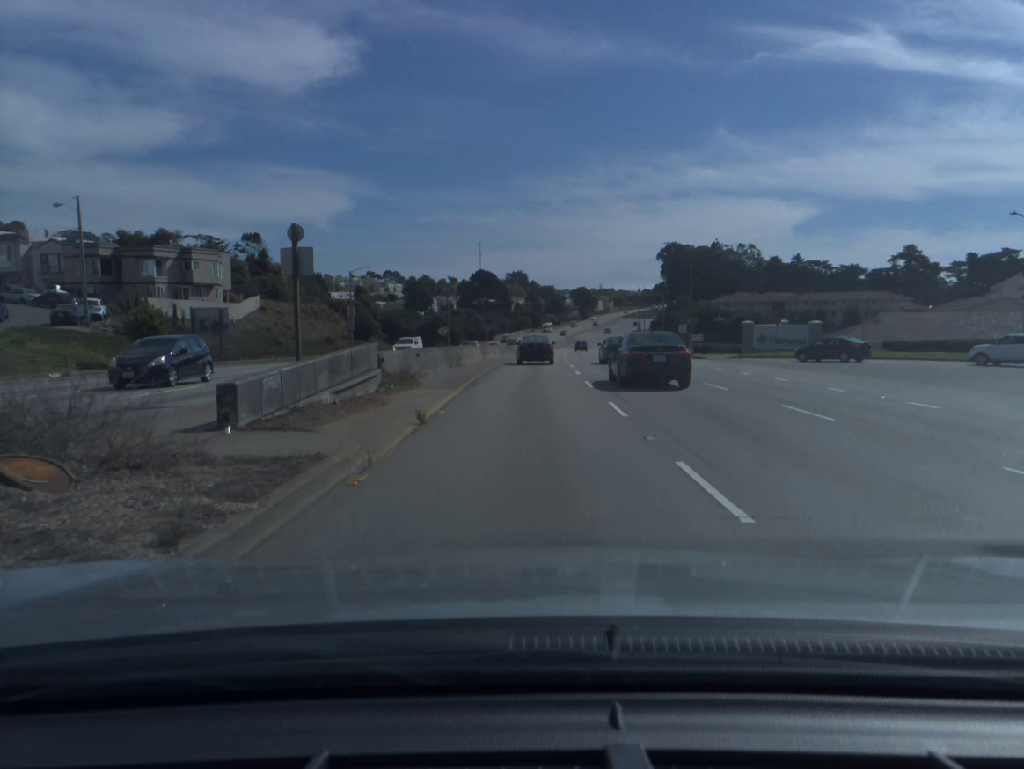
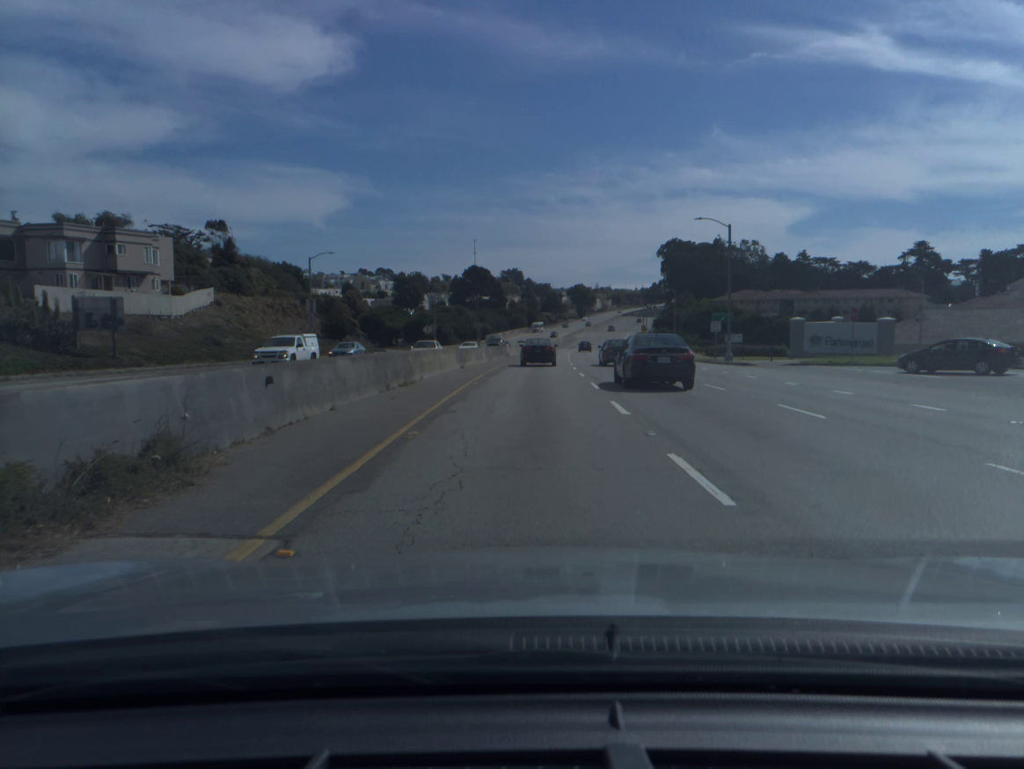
(0.0, +14.3) m; 0°
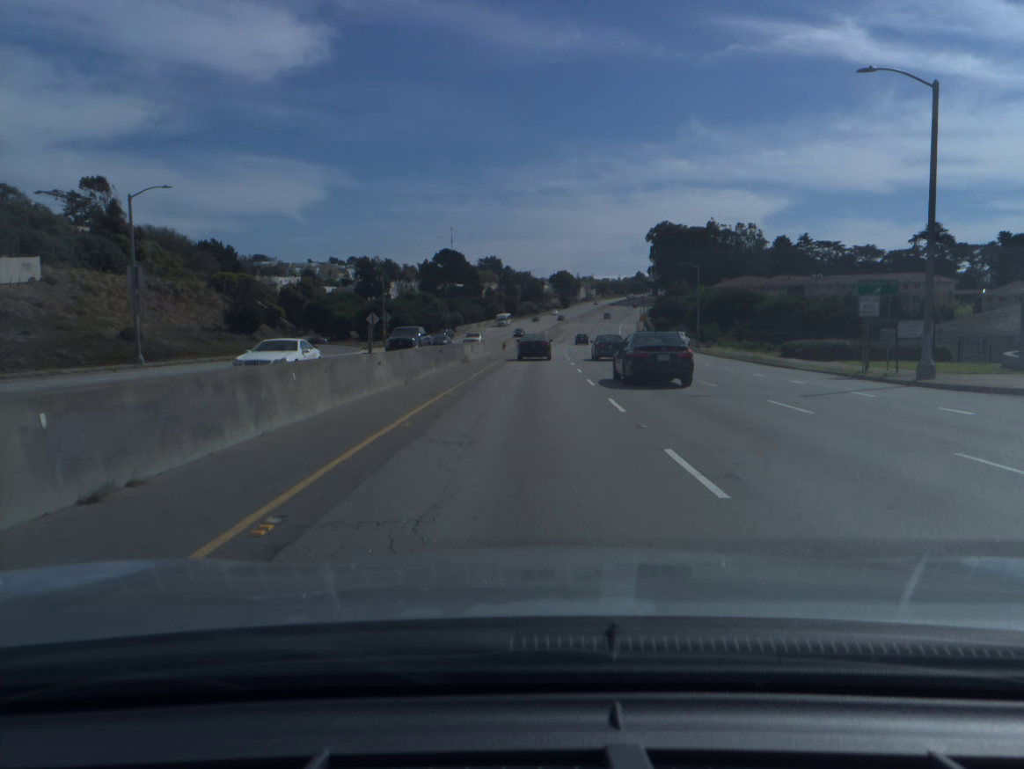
(+0.4, +29.0) m; +1°
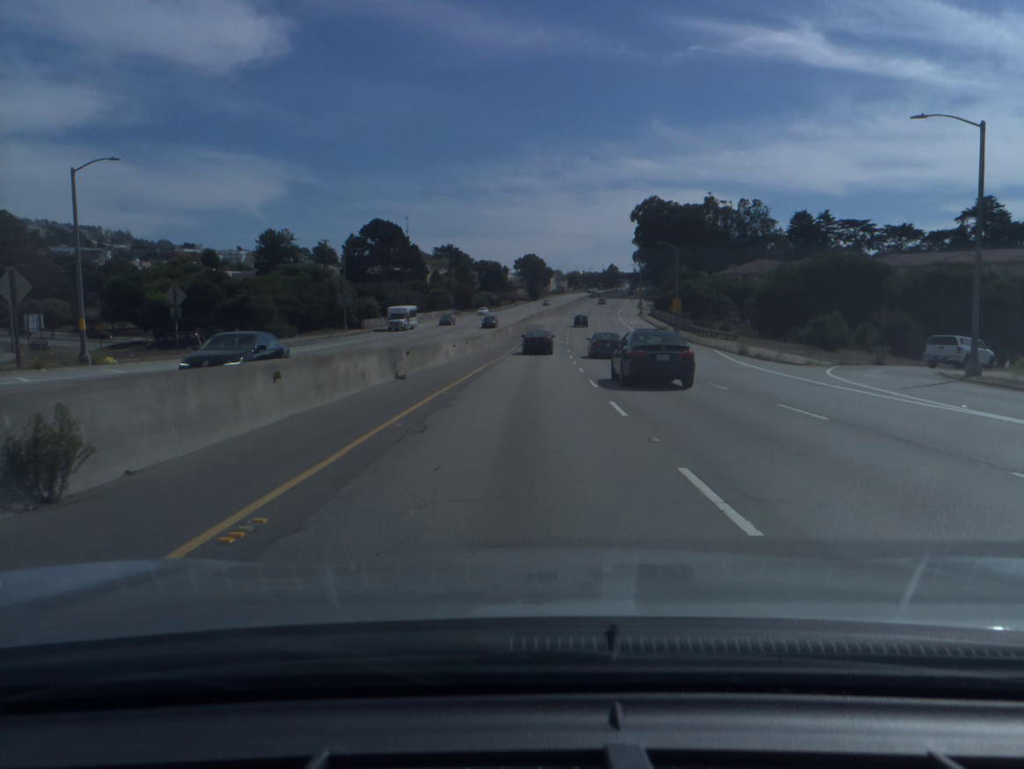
(+1.3, +60.5) m; +2°
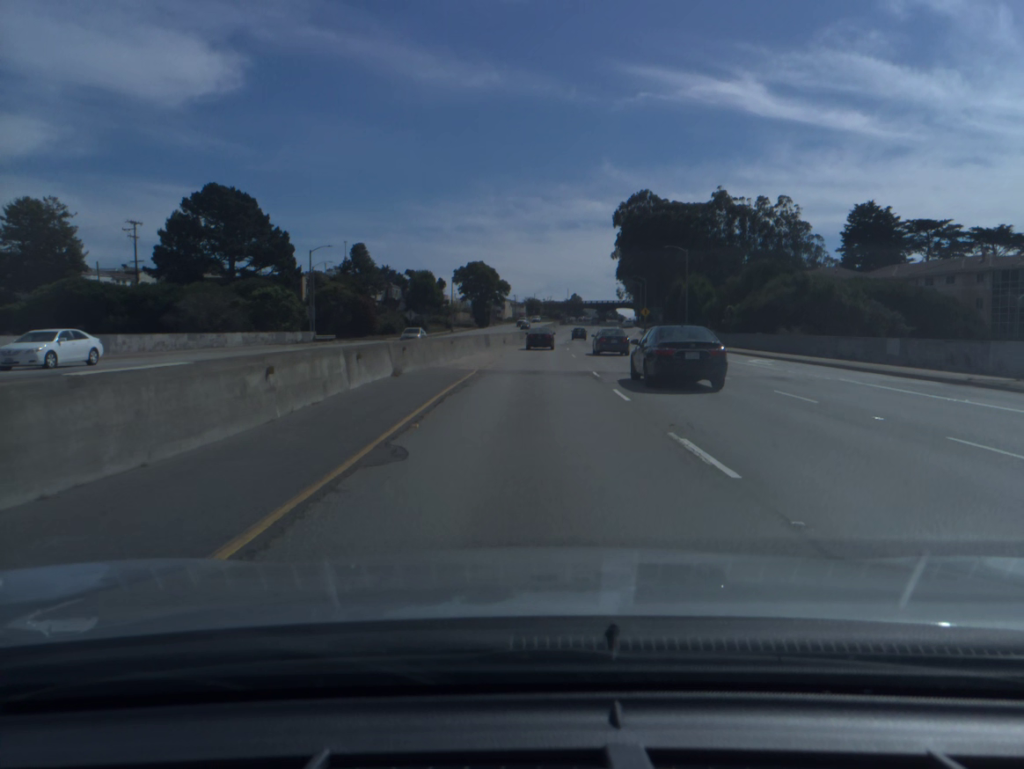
(+2.2, +78.7) m; +3°
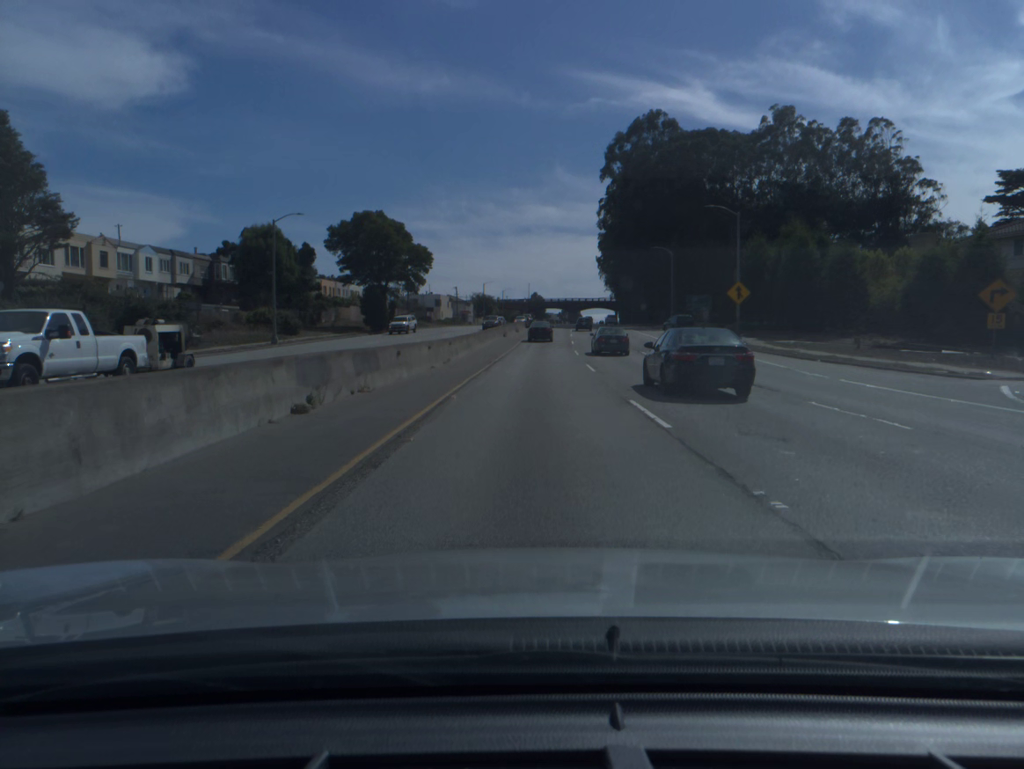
(+2.3, +79.4) m; +3°
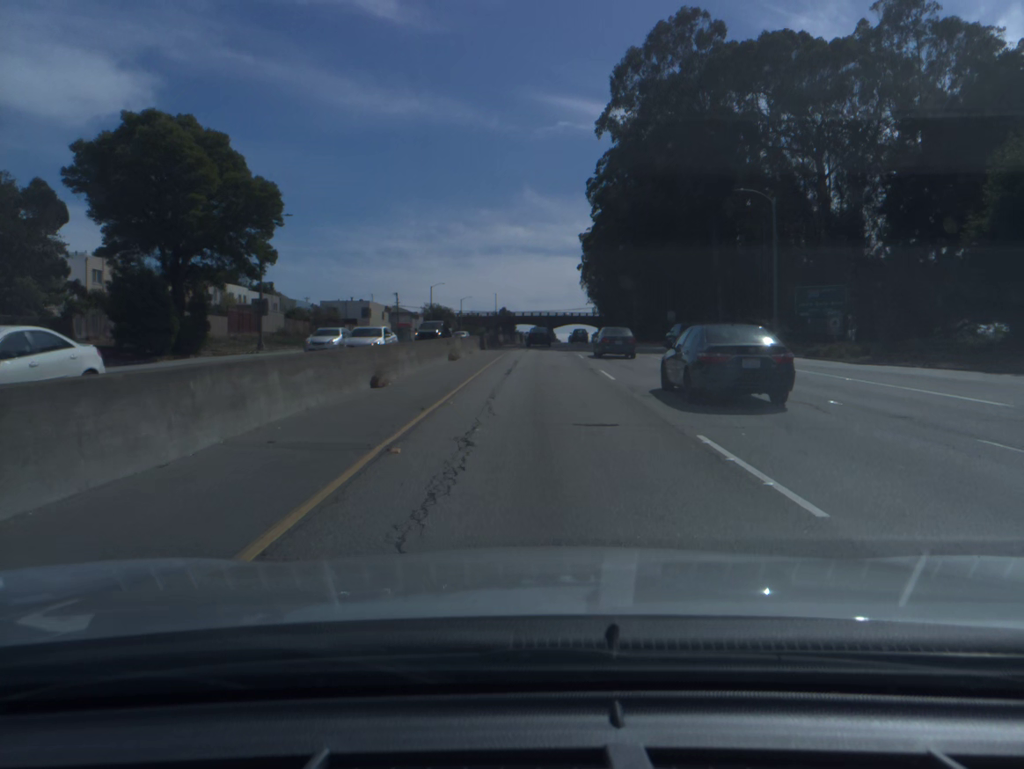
(+0.8, +49.0) m; +2°
